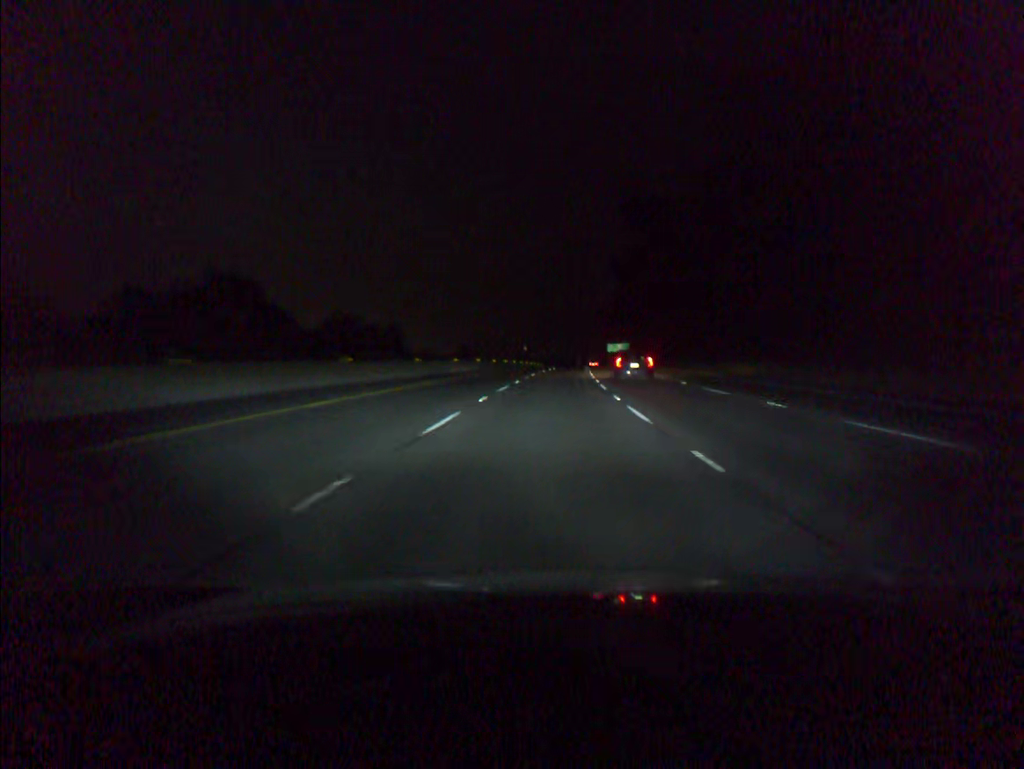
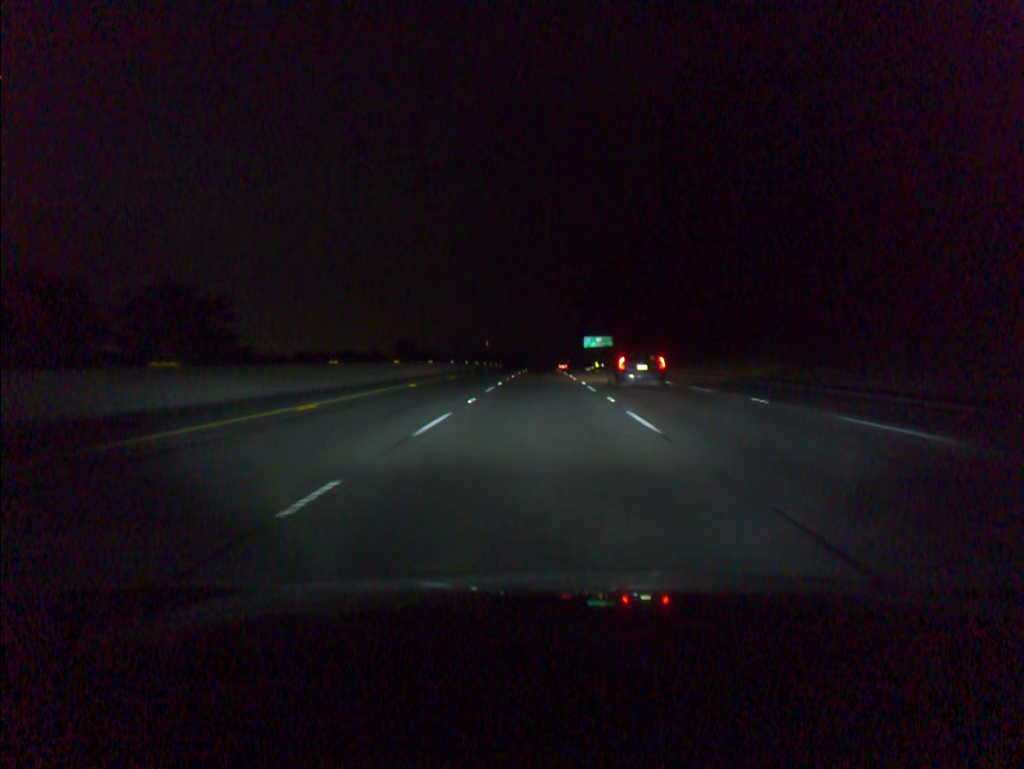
(+1.7, +58.3) m; +3°
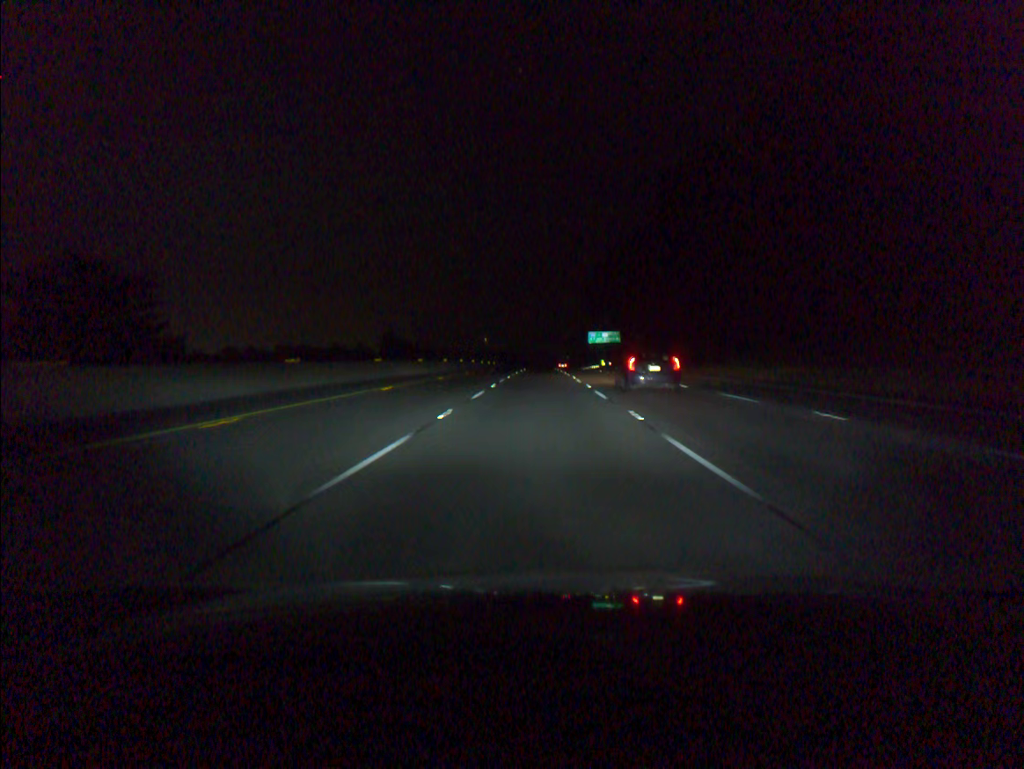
(0.0, +19.5) m; 0°
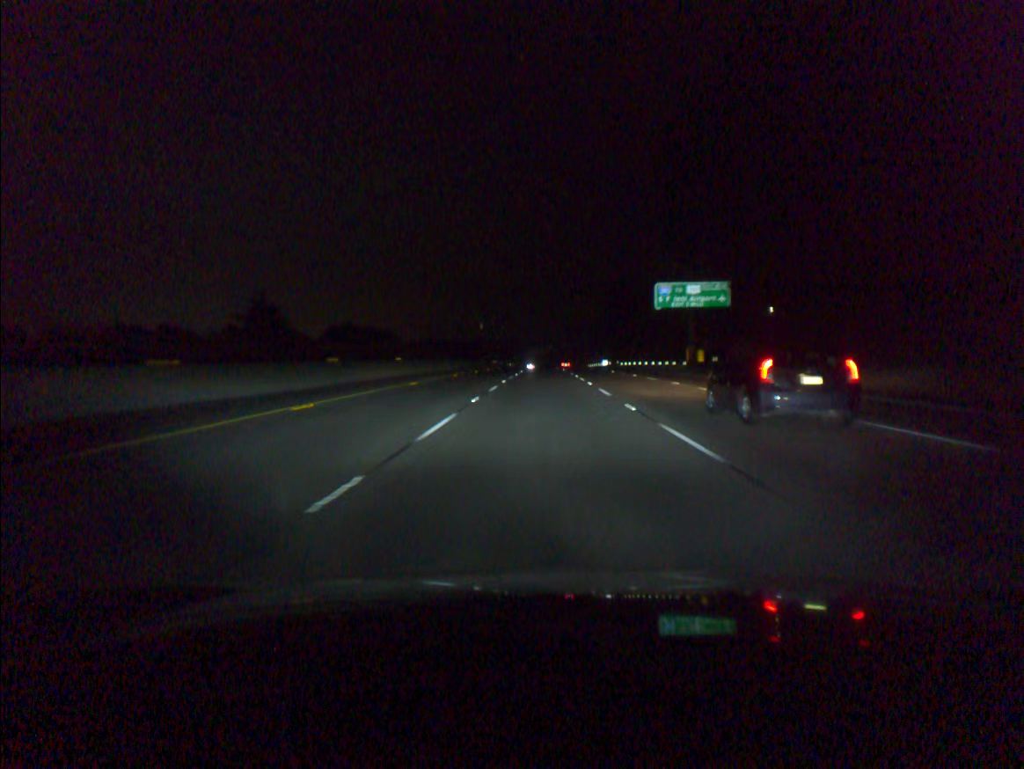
(-0.1, +97.8) m; 0°
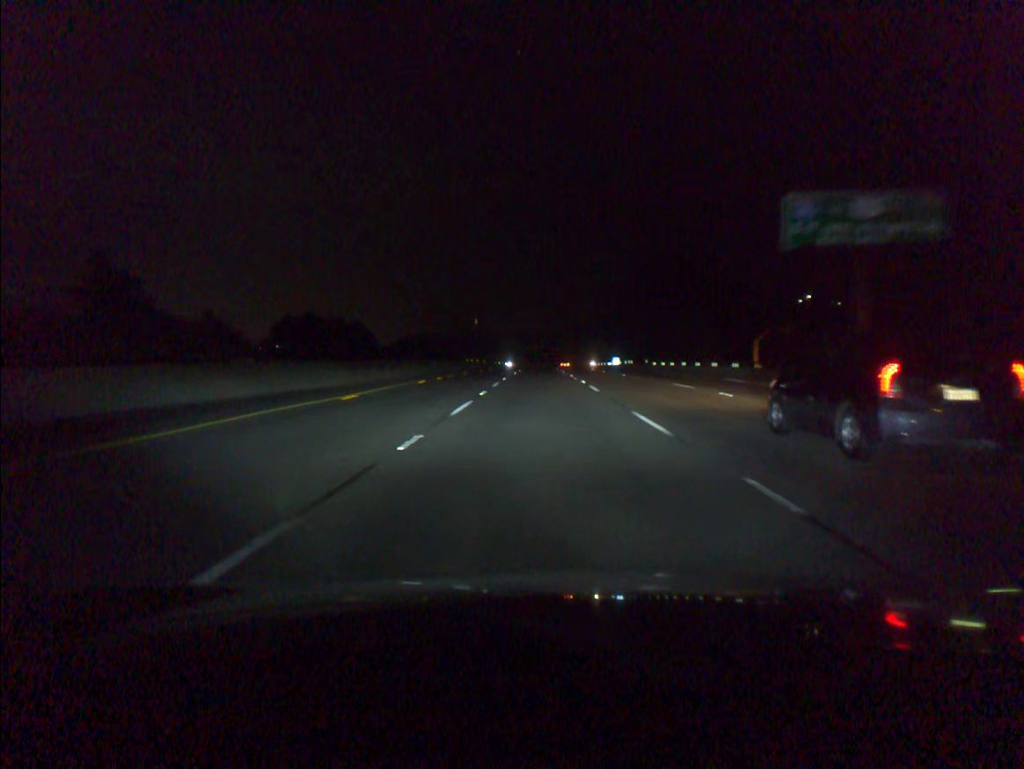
(+0.1, +39.4) m; 0°
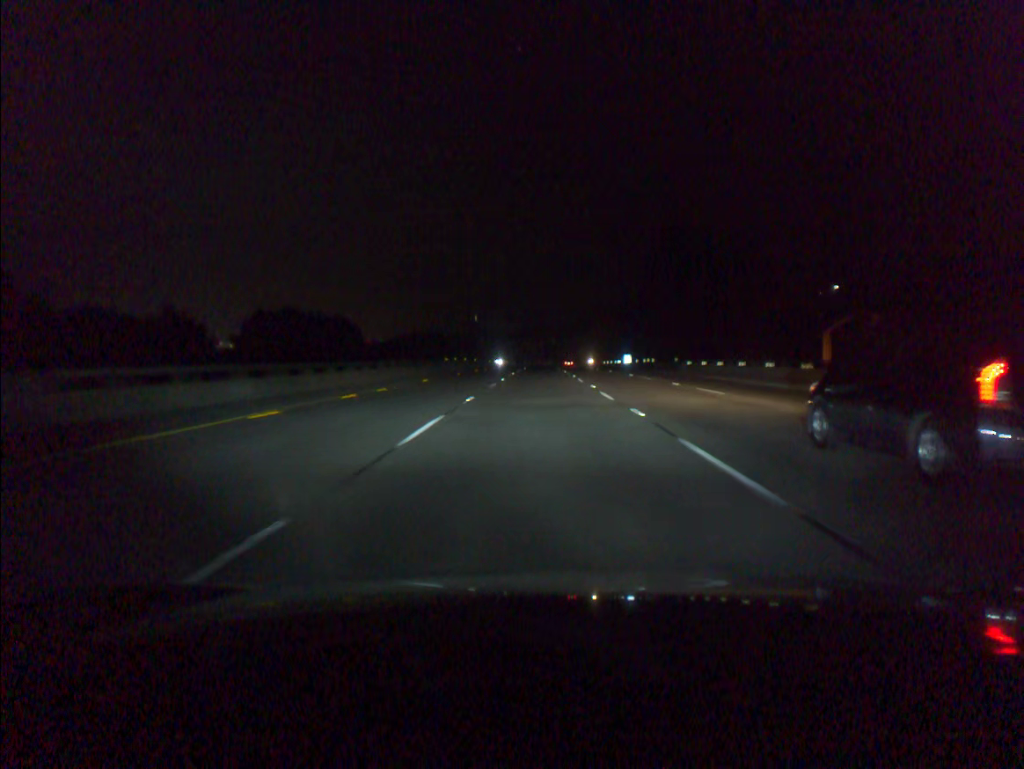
(0.0, +19.7) m; 0°
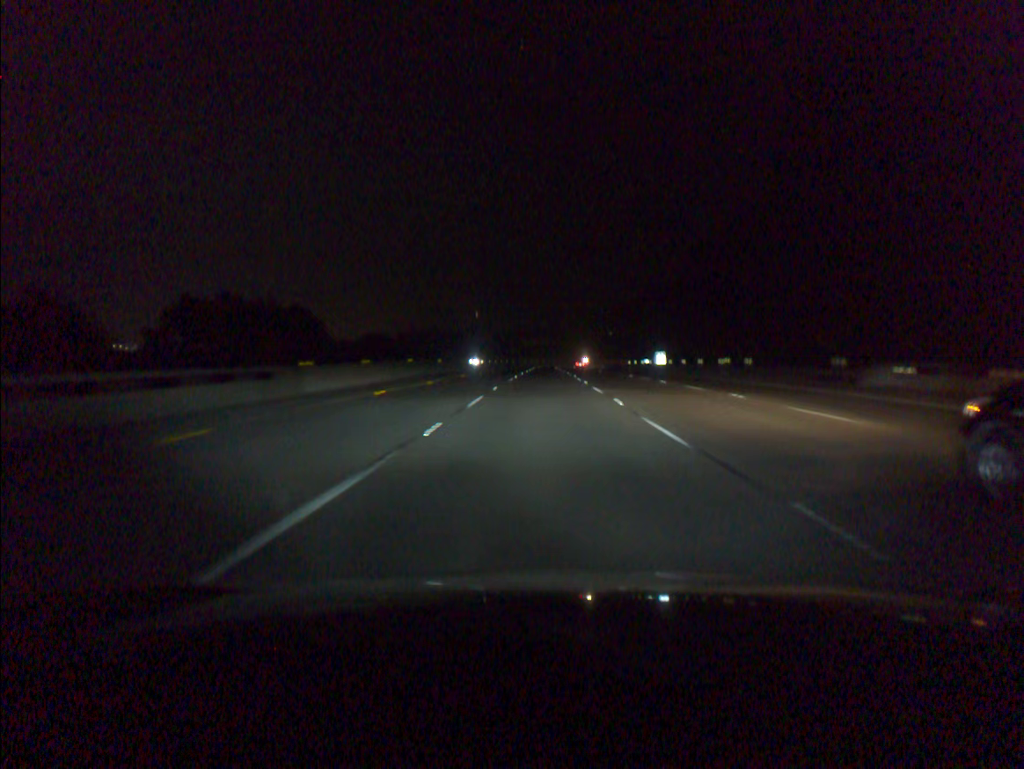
(-0.1, +39.5) m; 0°
